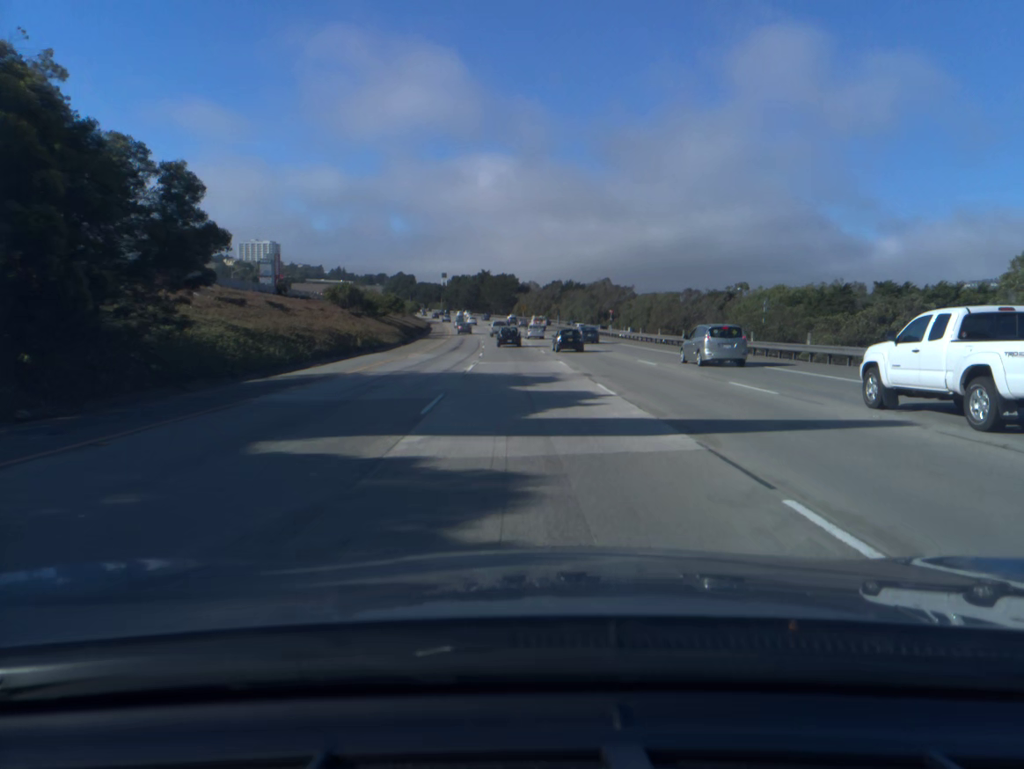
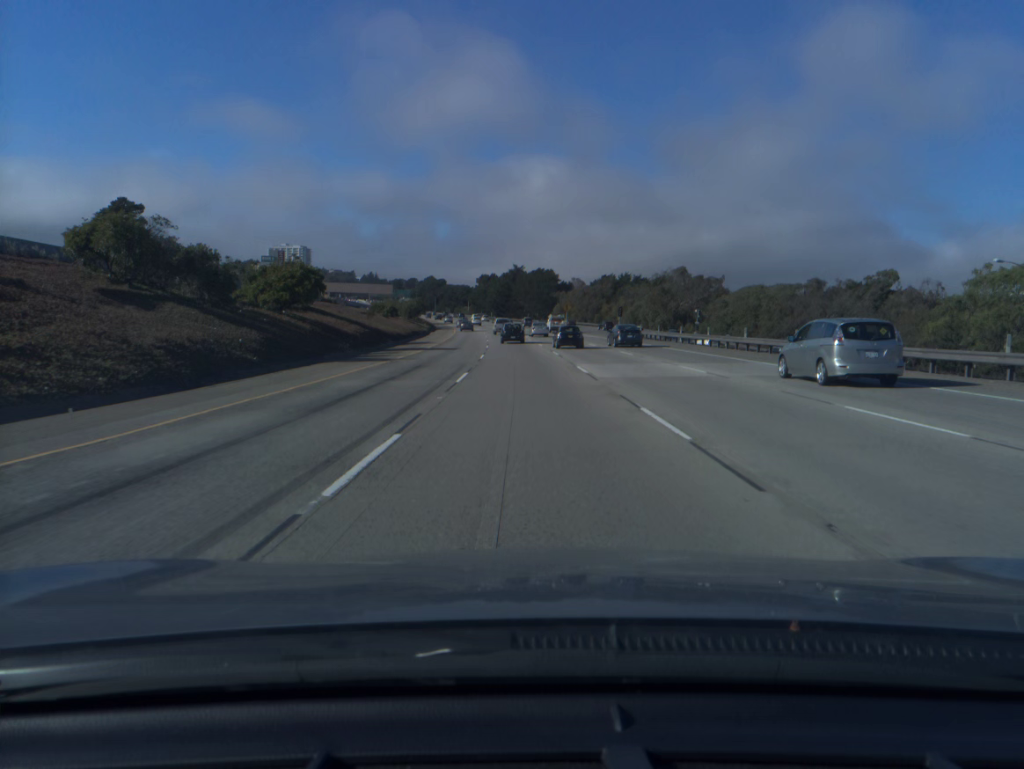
(-1.1, +50.7) m; -3°
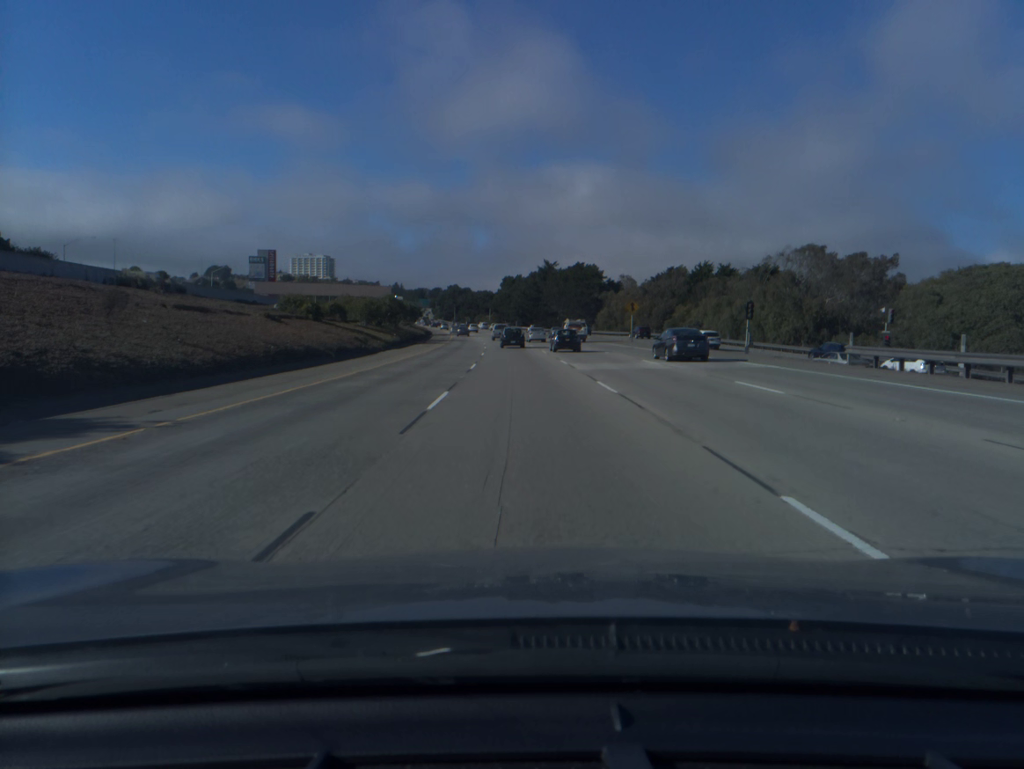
(-1.0, +50.9) m; -2°
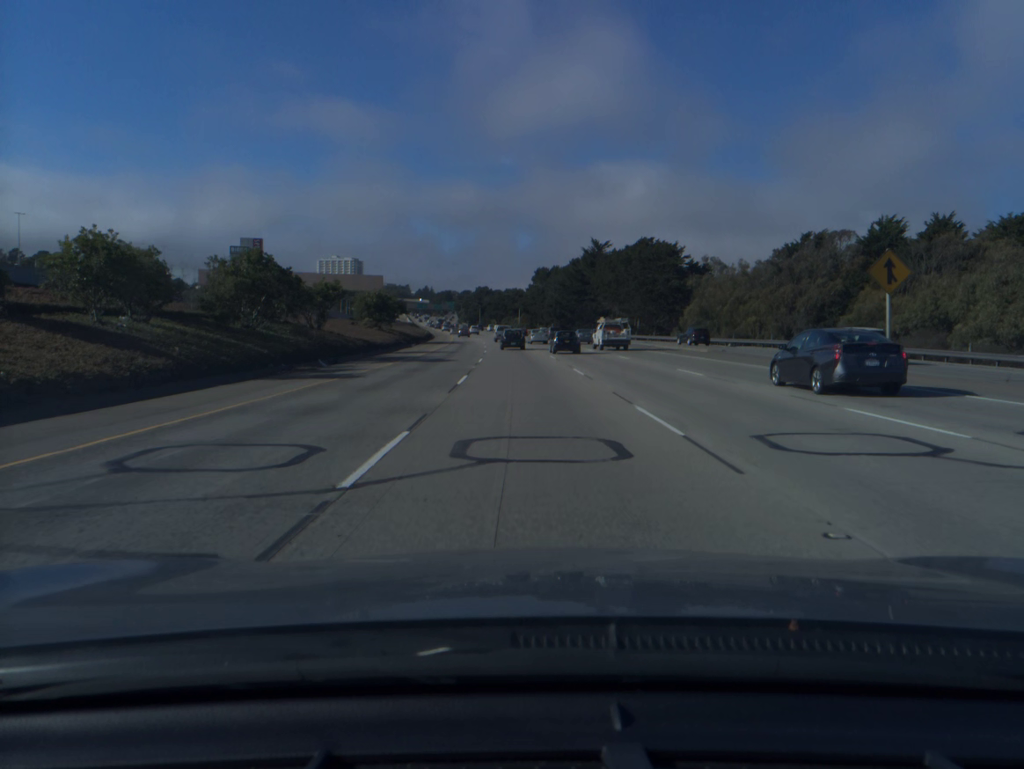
(-1.1, +50.5) m; -2°
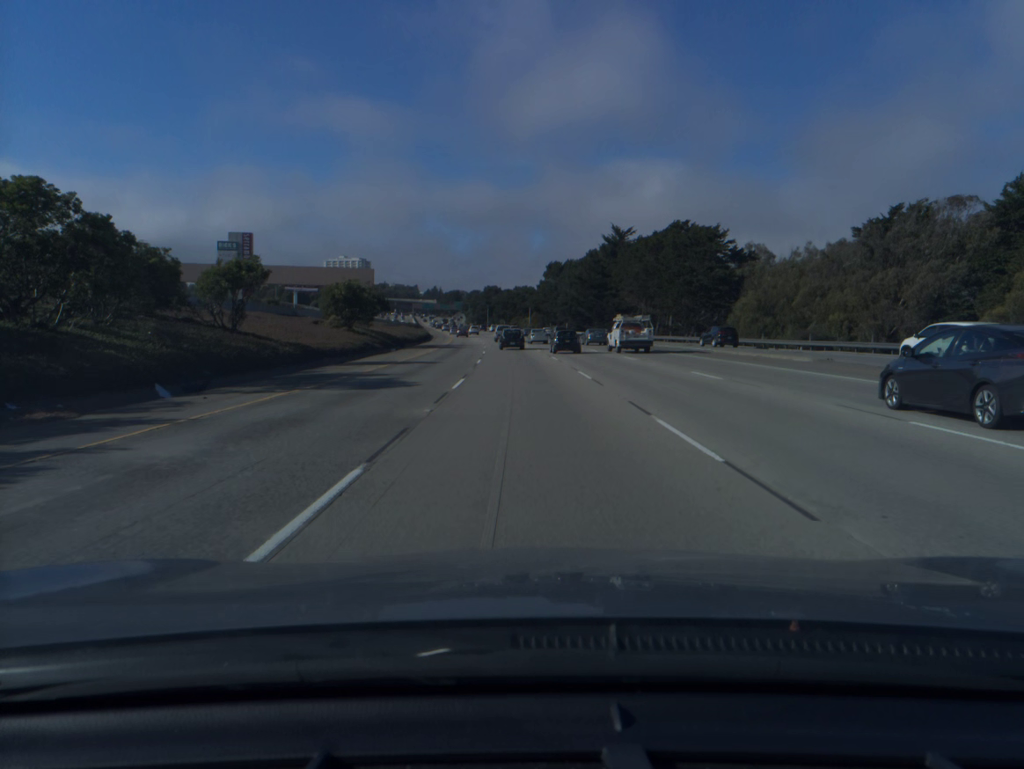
(-0.1, +16.7) m; -1°
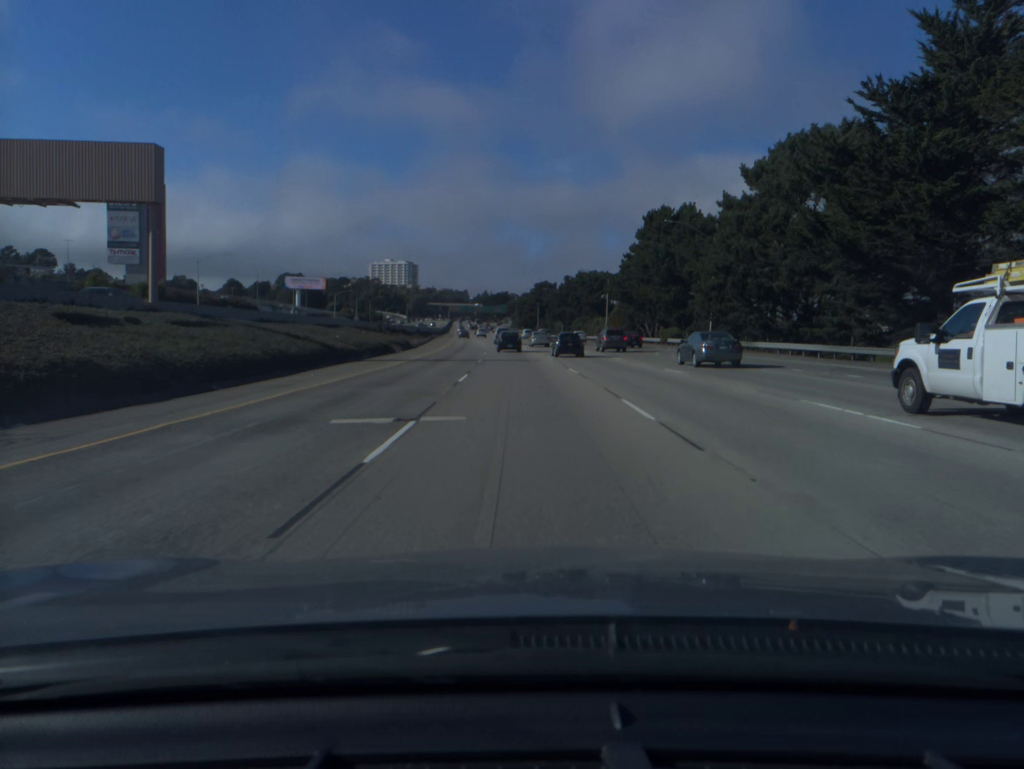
(-2.9, +83.7) m; -4°
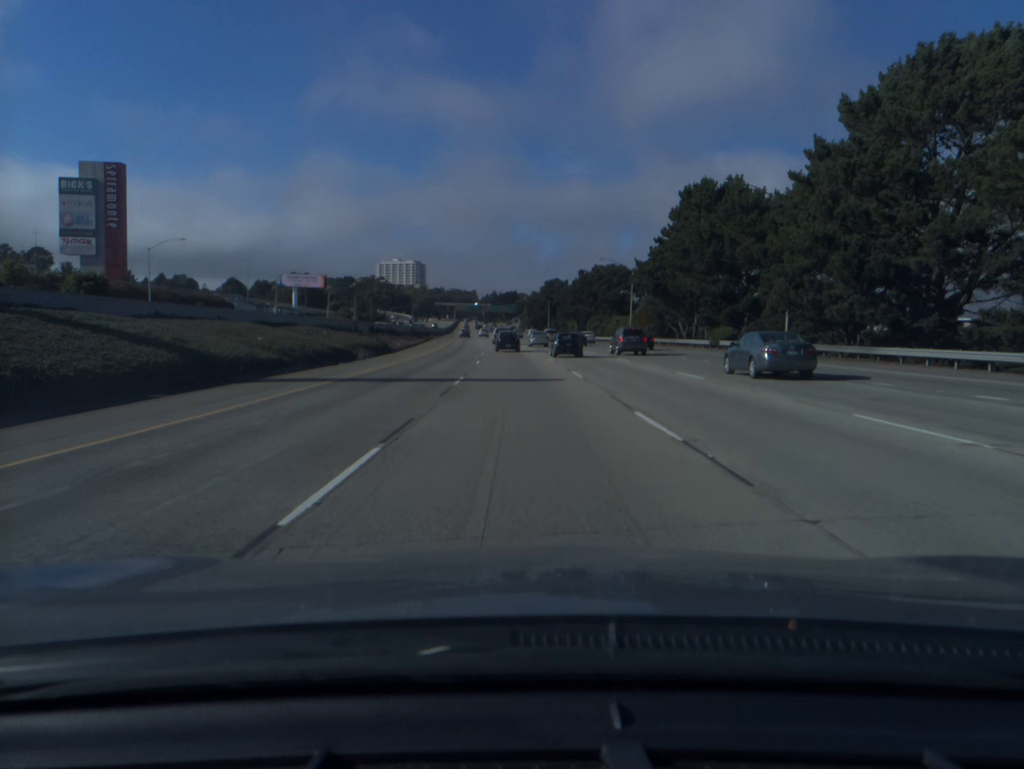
(-0.1, +16.8) m; -1°
